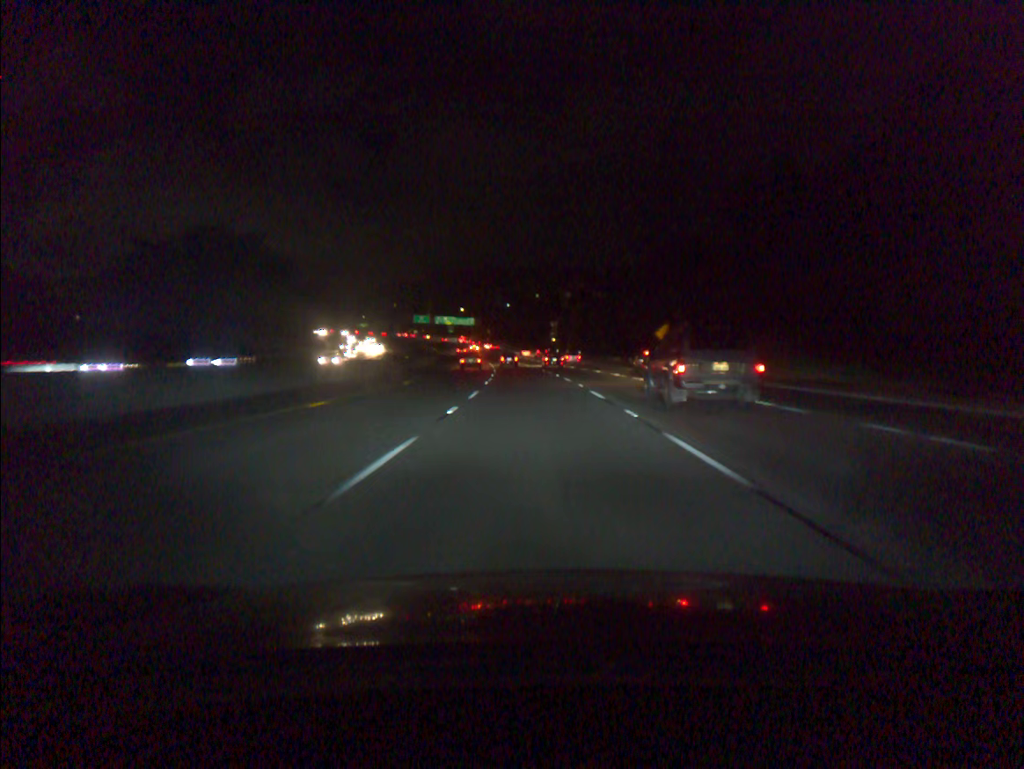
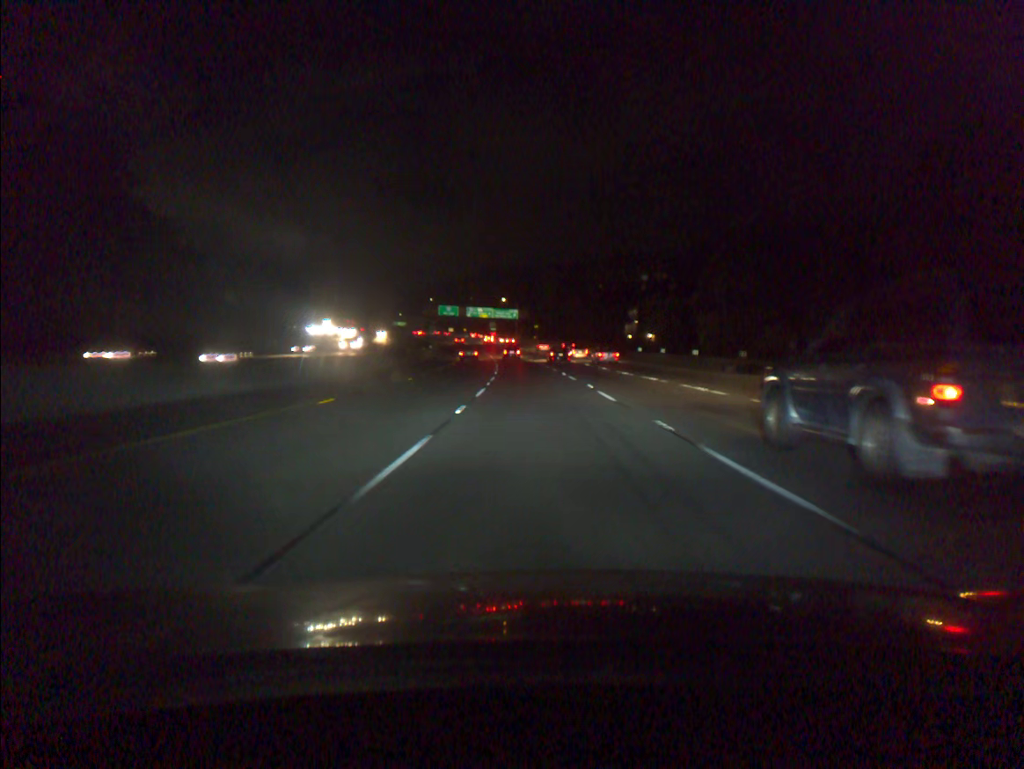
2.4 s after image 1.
(-2.7, +73.2) m; -4°
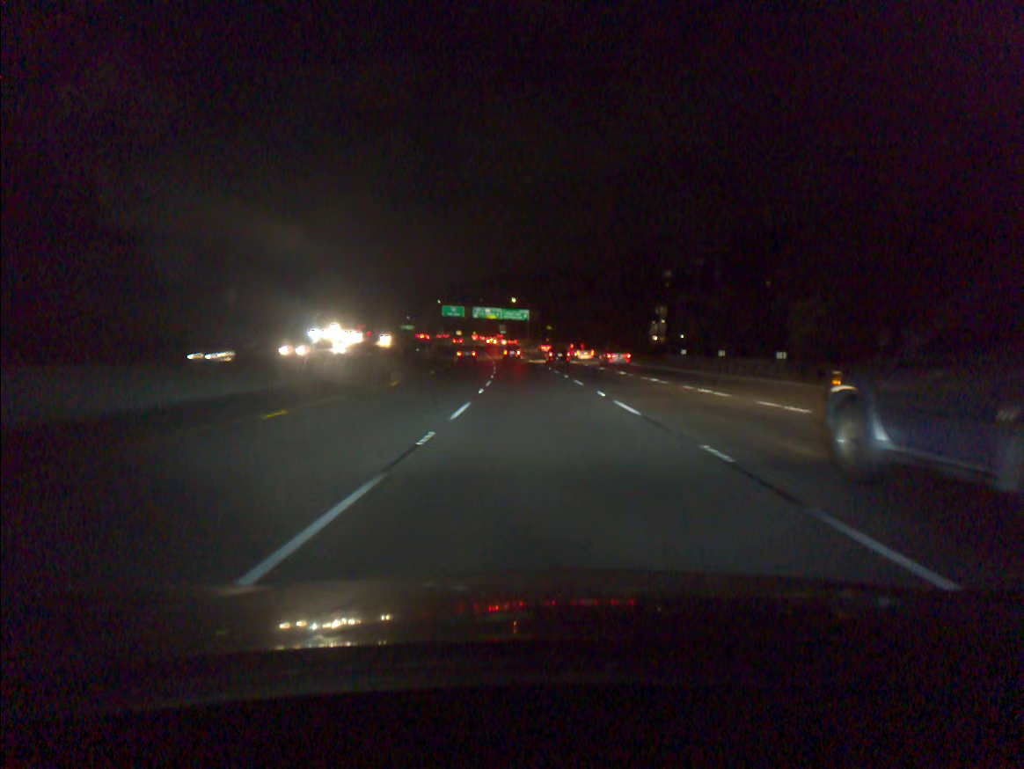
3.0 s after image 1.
(-0.1, +18.3) m; -1°
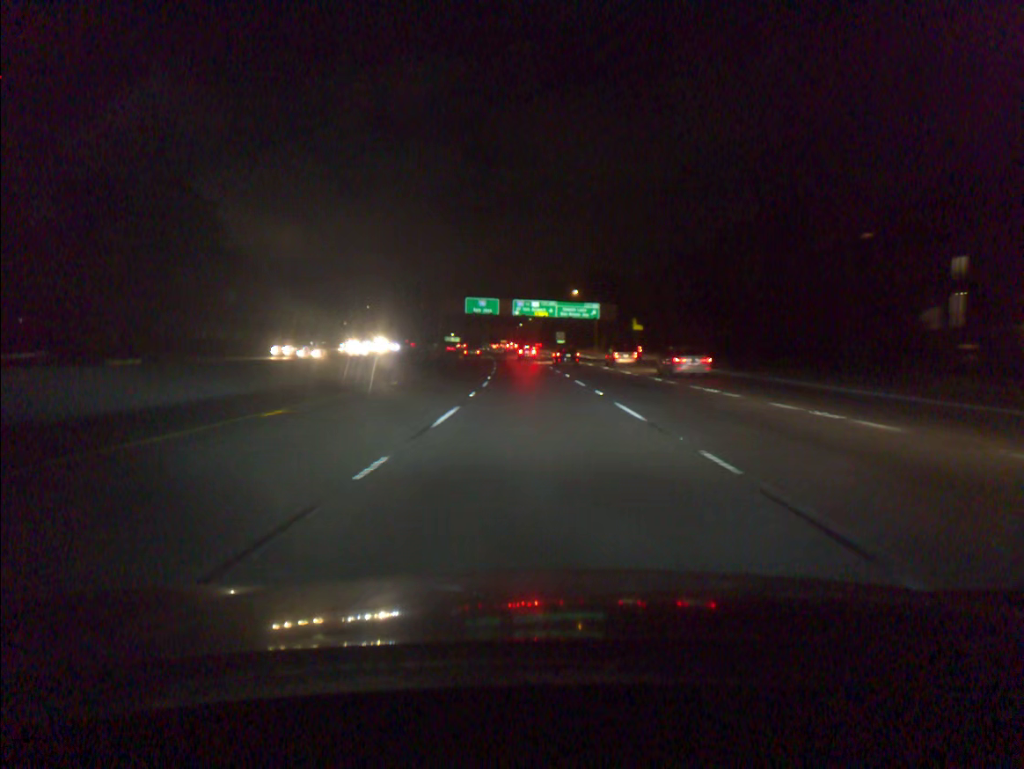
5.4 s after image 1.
(-2.6, +72.9) m; -4°
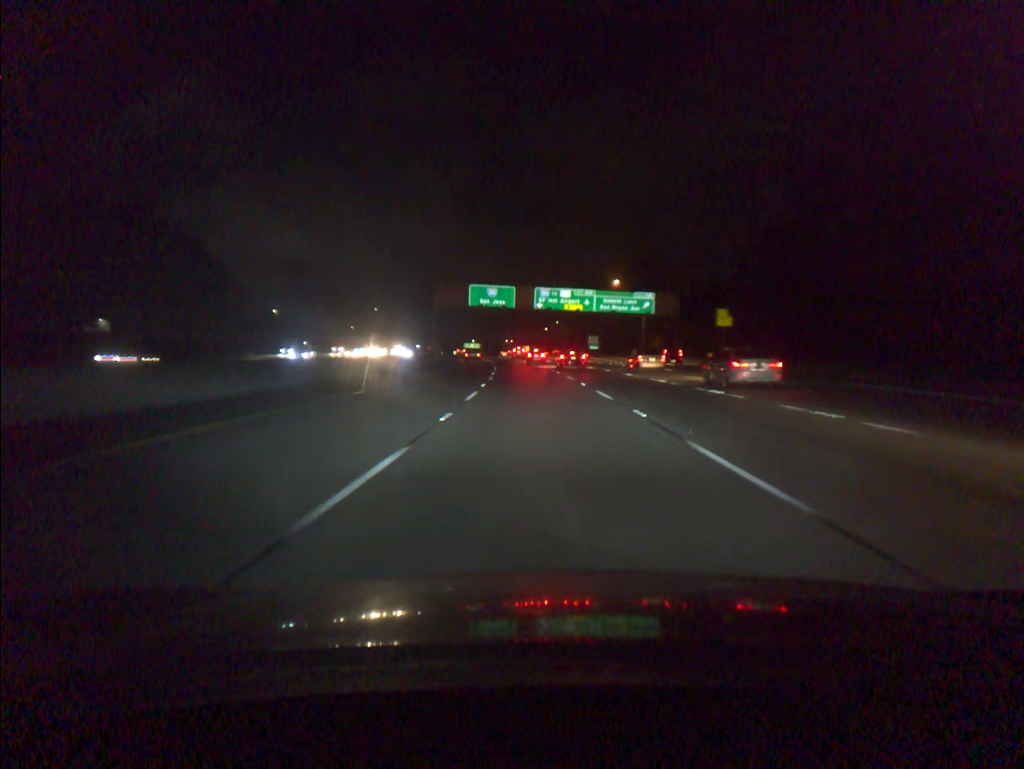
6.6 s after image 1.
(-0.6, +36.2) m; -2°
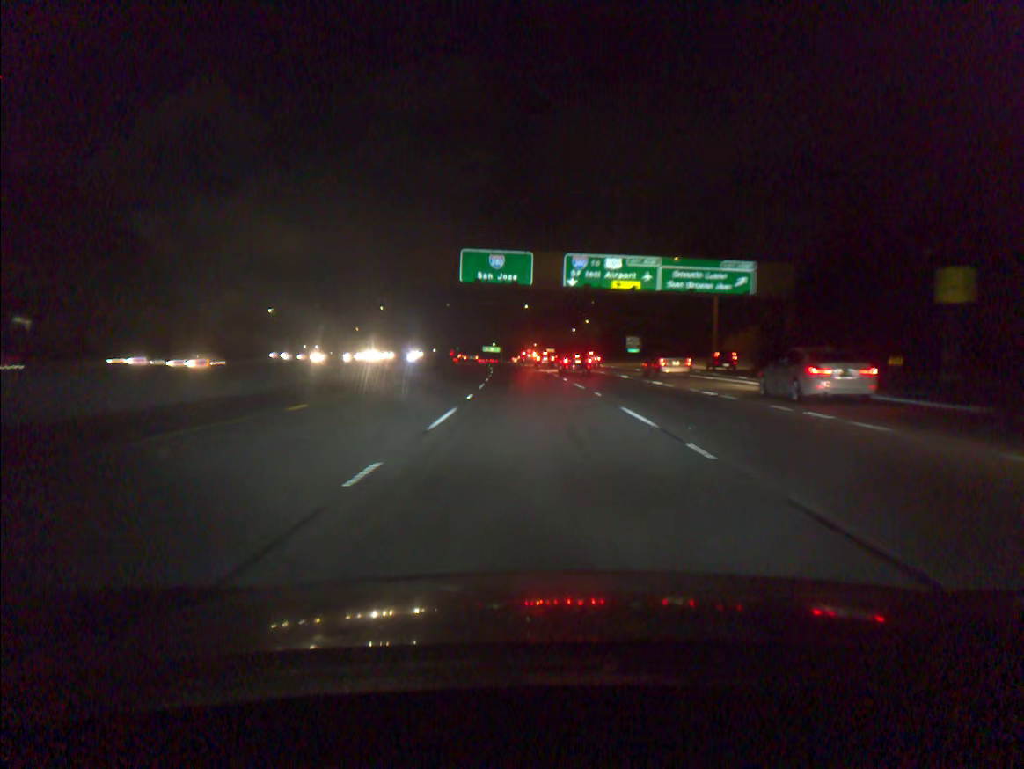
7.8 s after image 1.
(-0.5, +35.3) m; -2°
